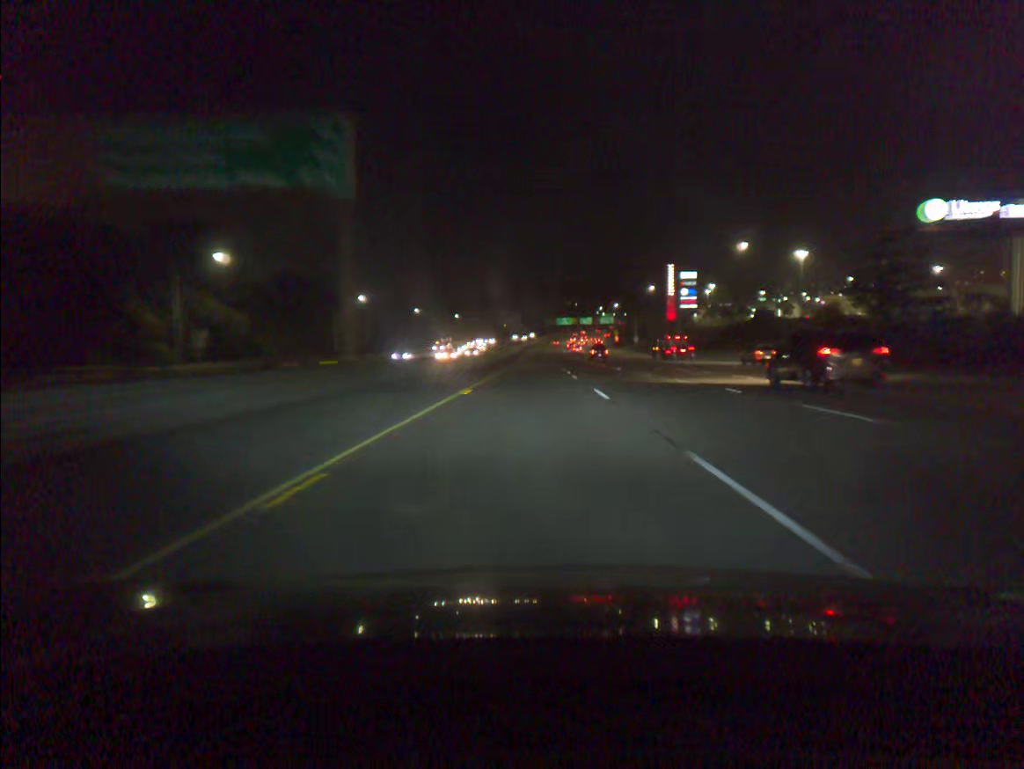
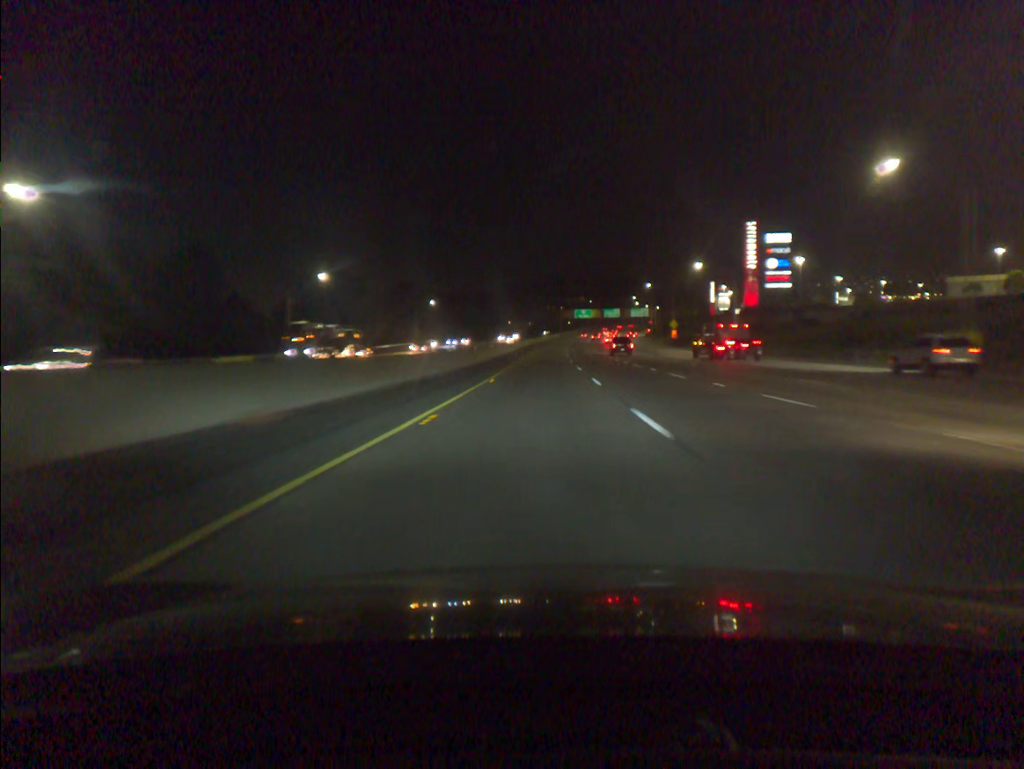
(-0.5, +81.2) m; -1°
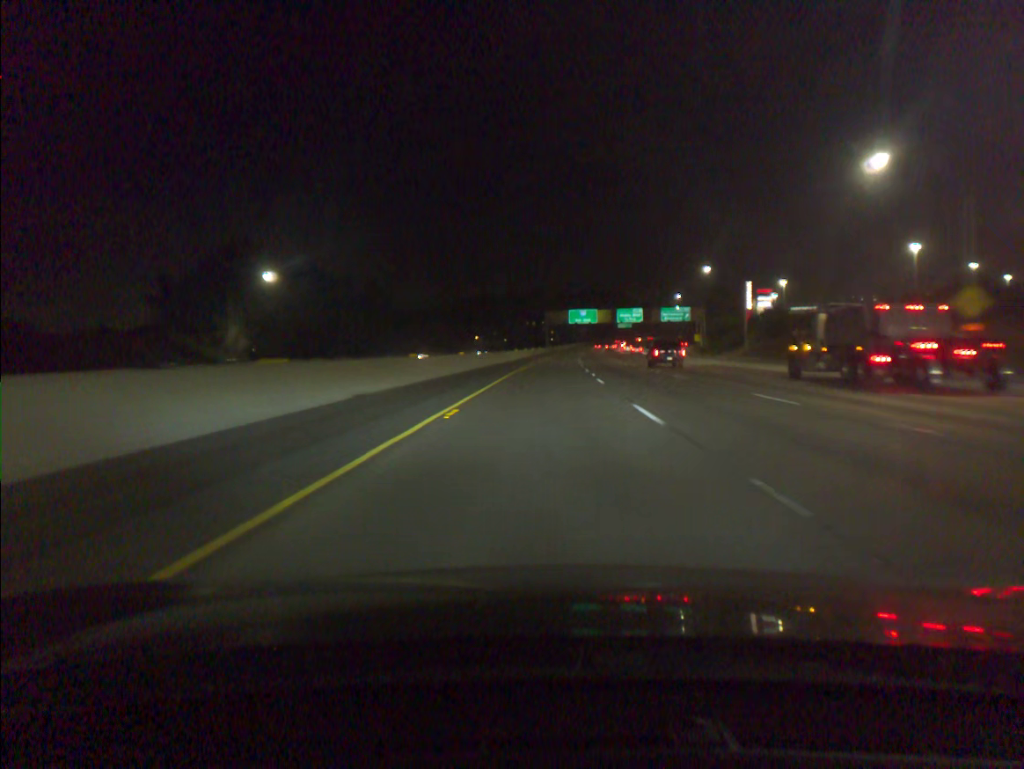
(+1.0, +100.7) m; +1°
